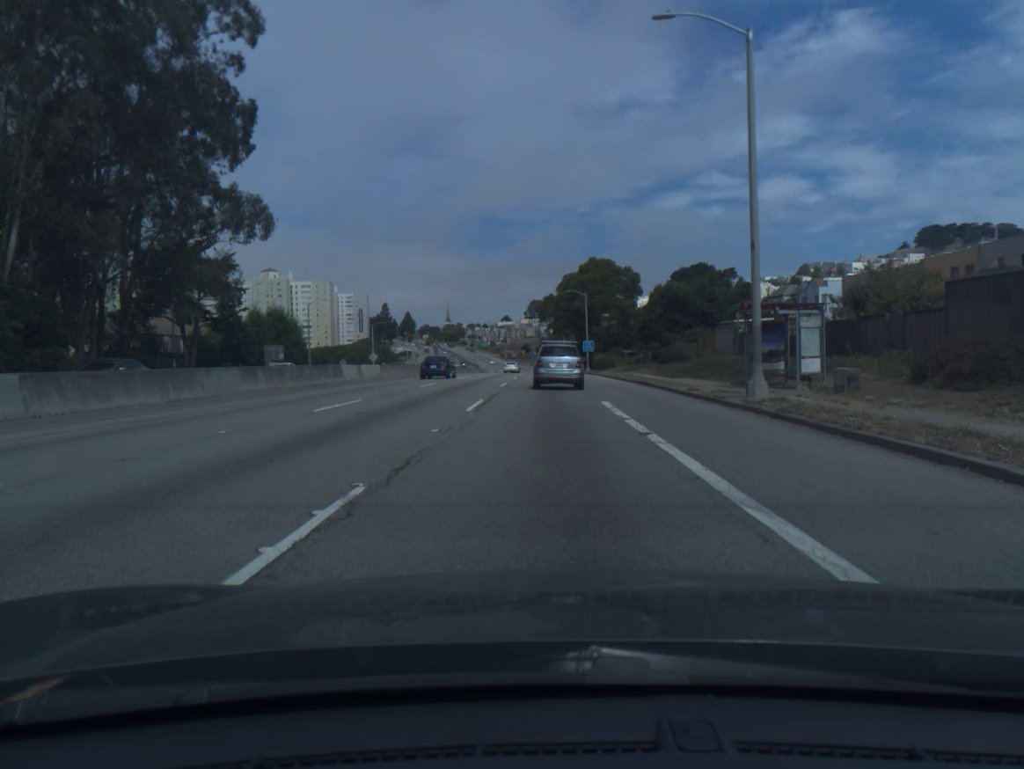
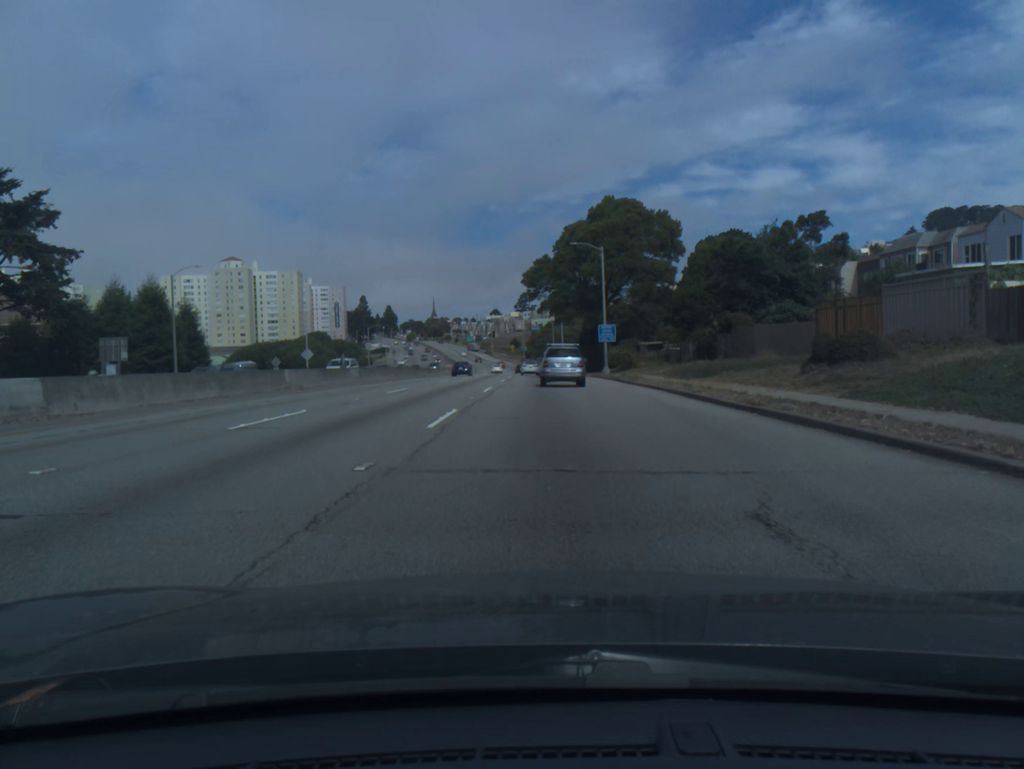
(+0.1, +33.9) m; +1°
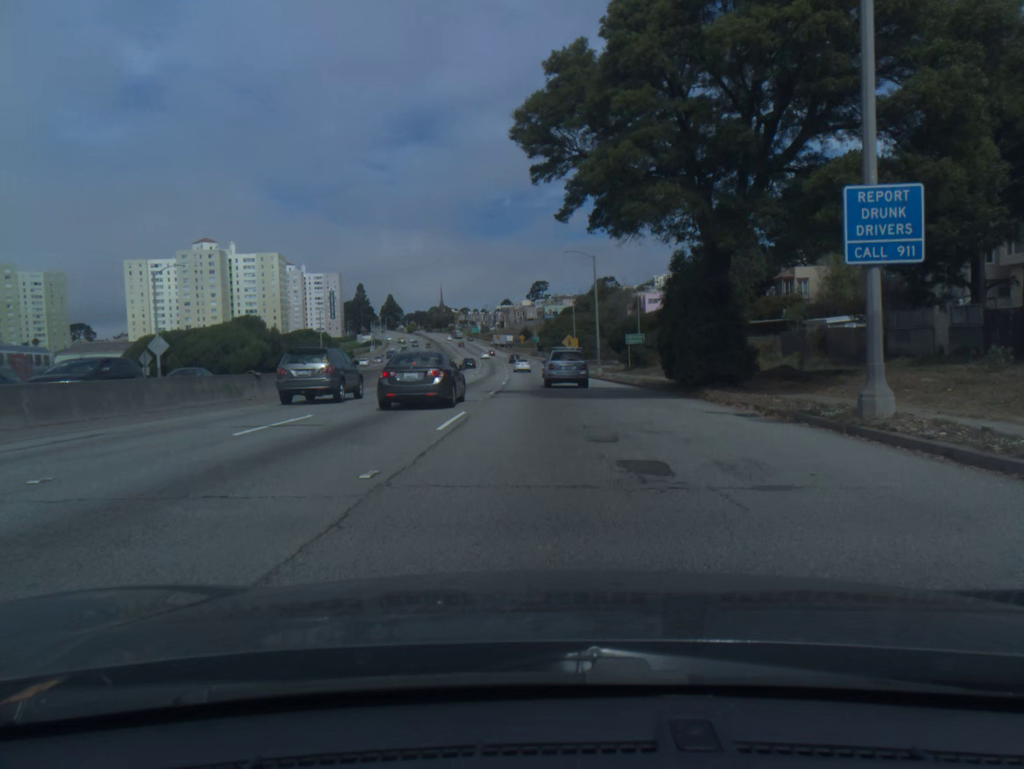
(-0.4, +44.6) m; -1°
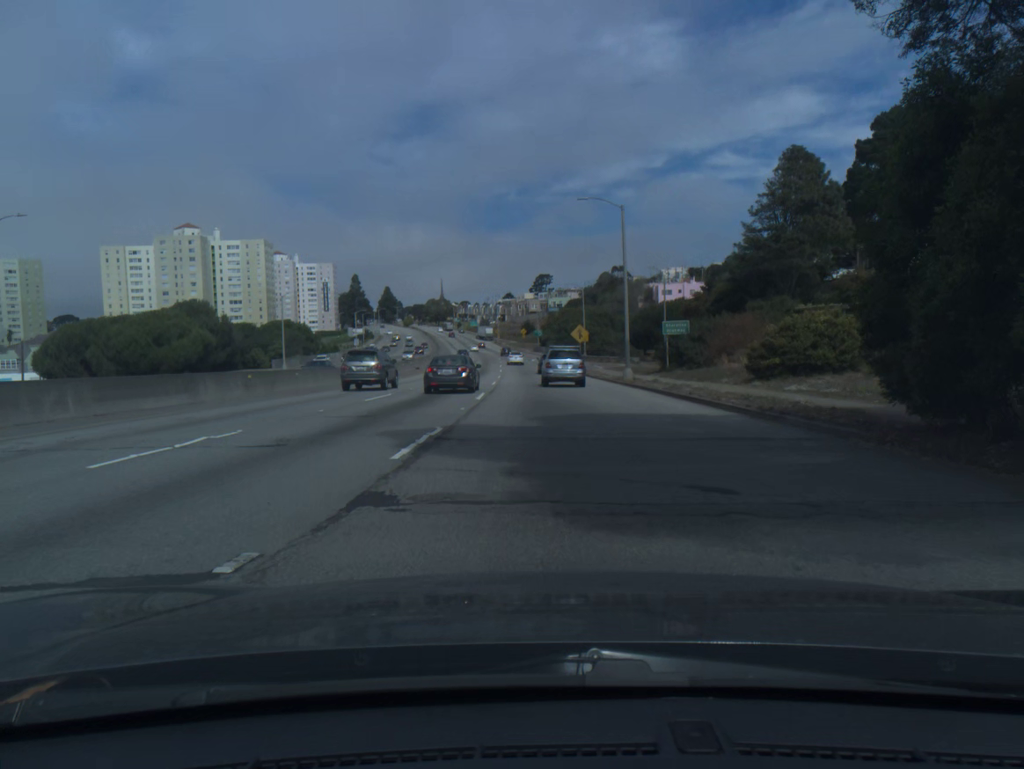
(0.0, +18.3) m; 0°
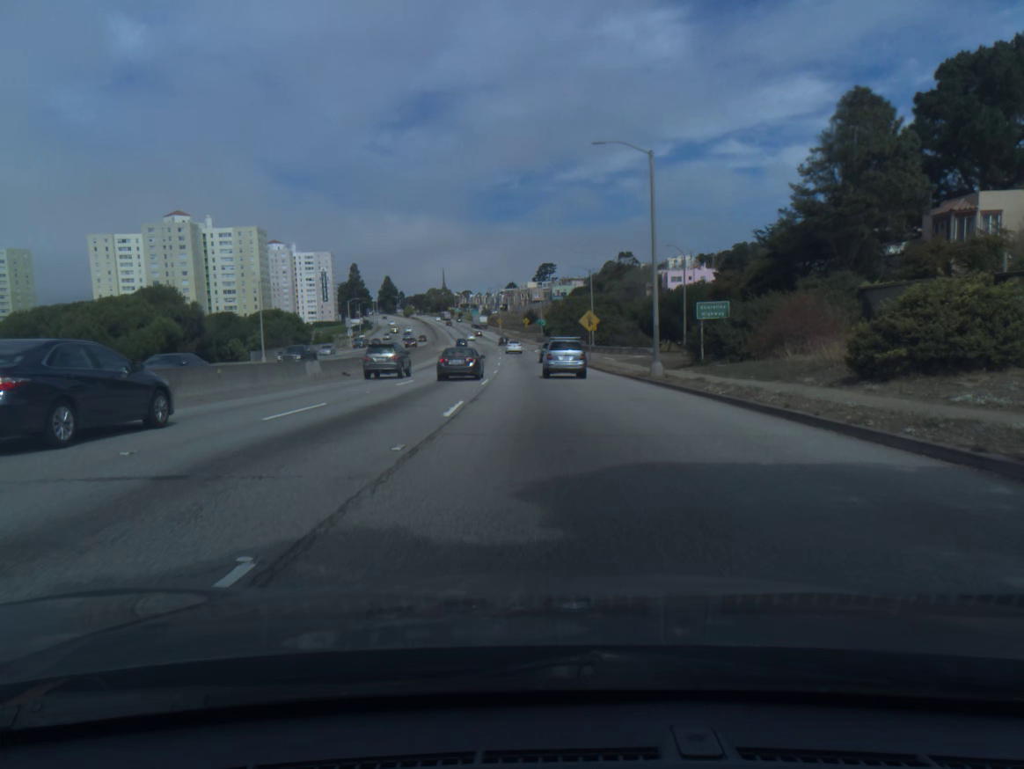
(0.0, +9.2) m; 0°
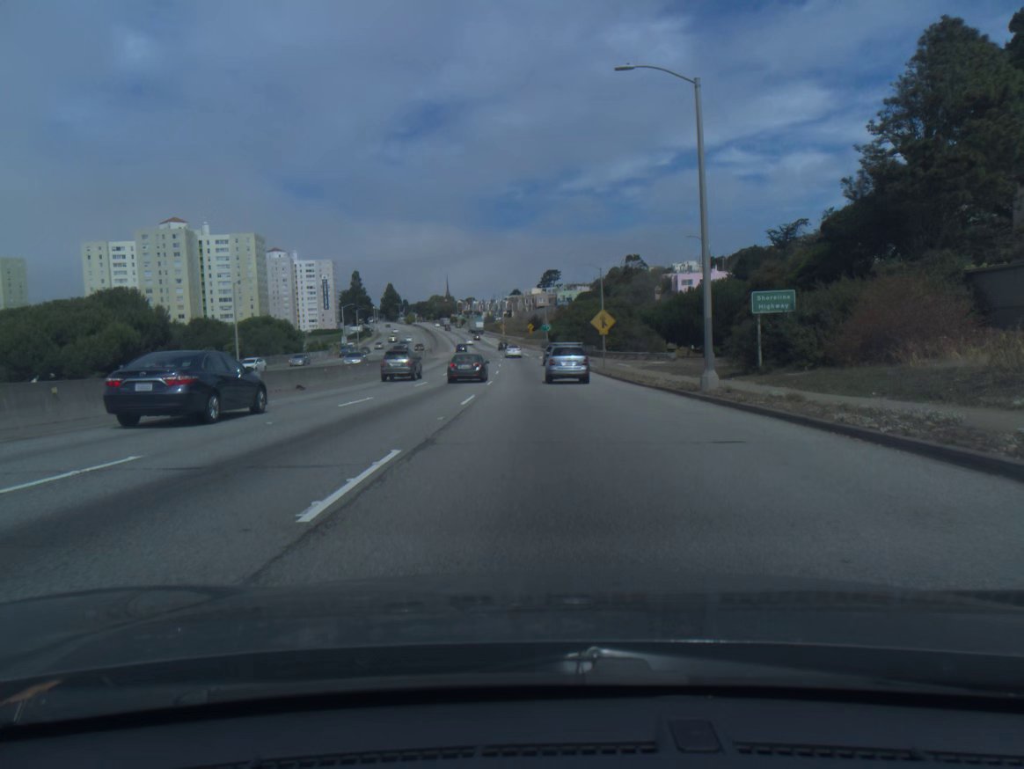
(0.0, +9.2) m; 0°
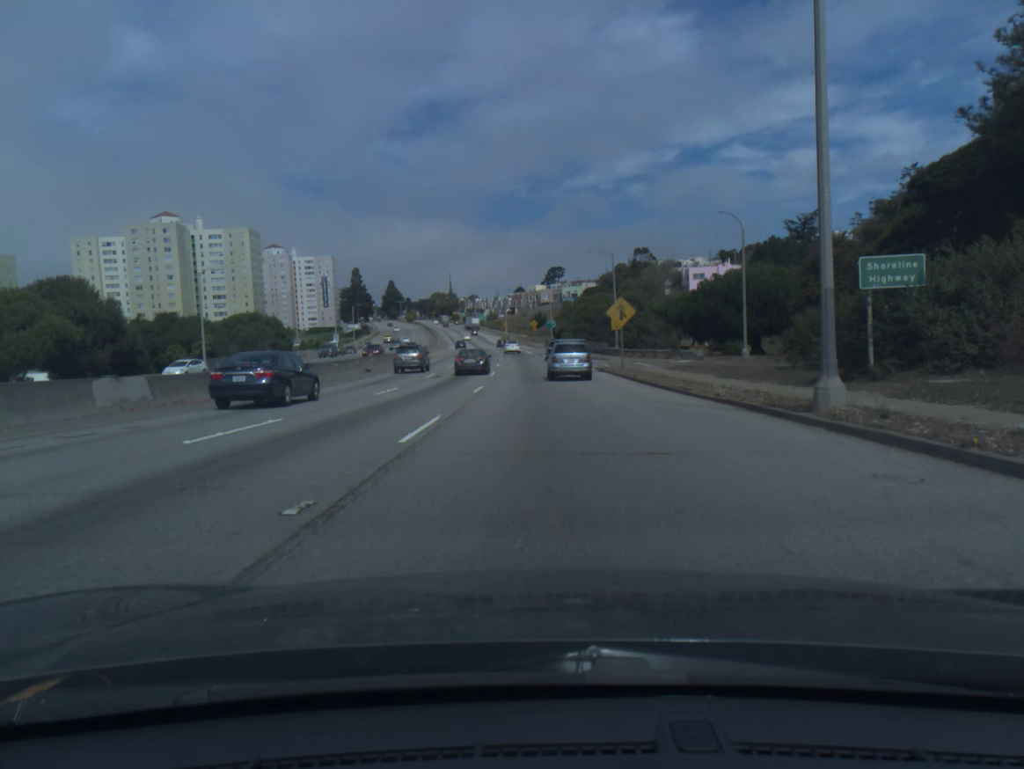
(0.0, +9.3) m; 0°
